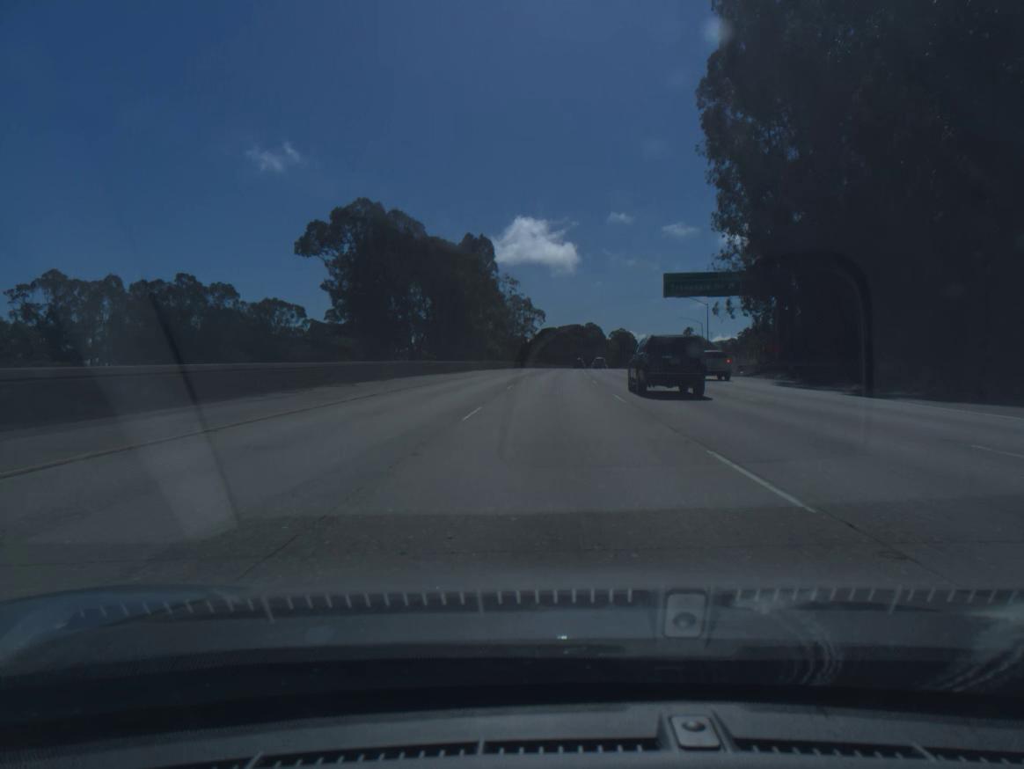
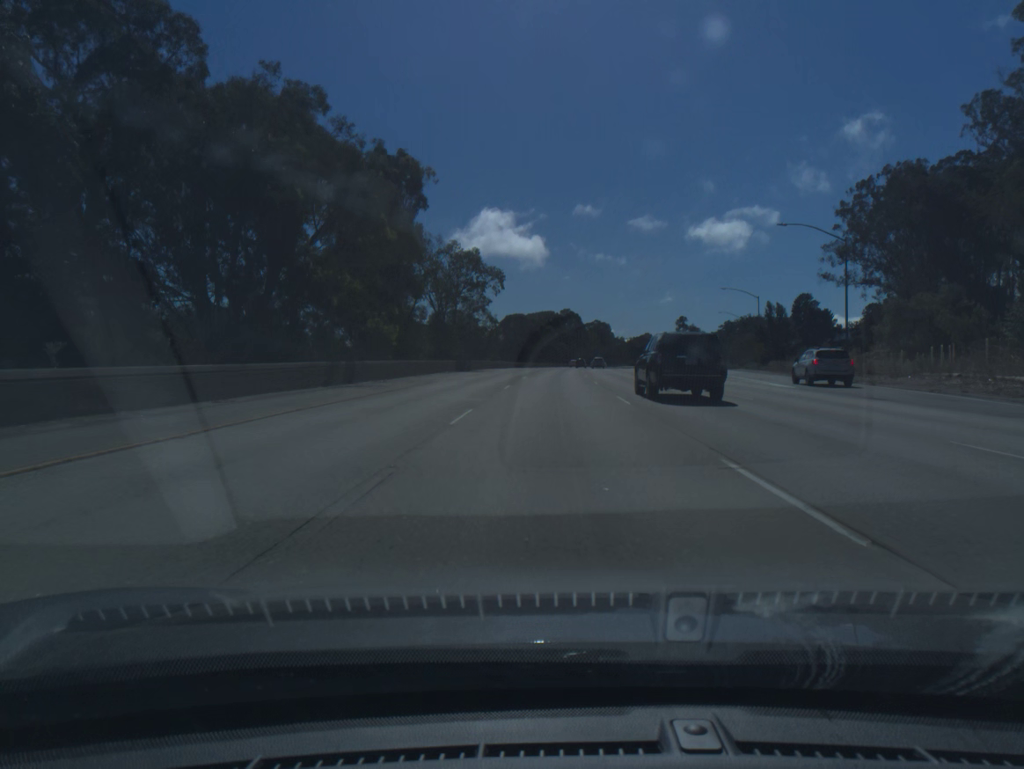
(+1.2, +59.2) m; +2°
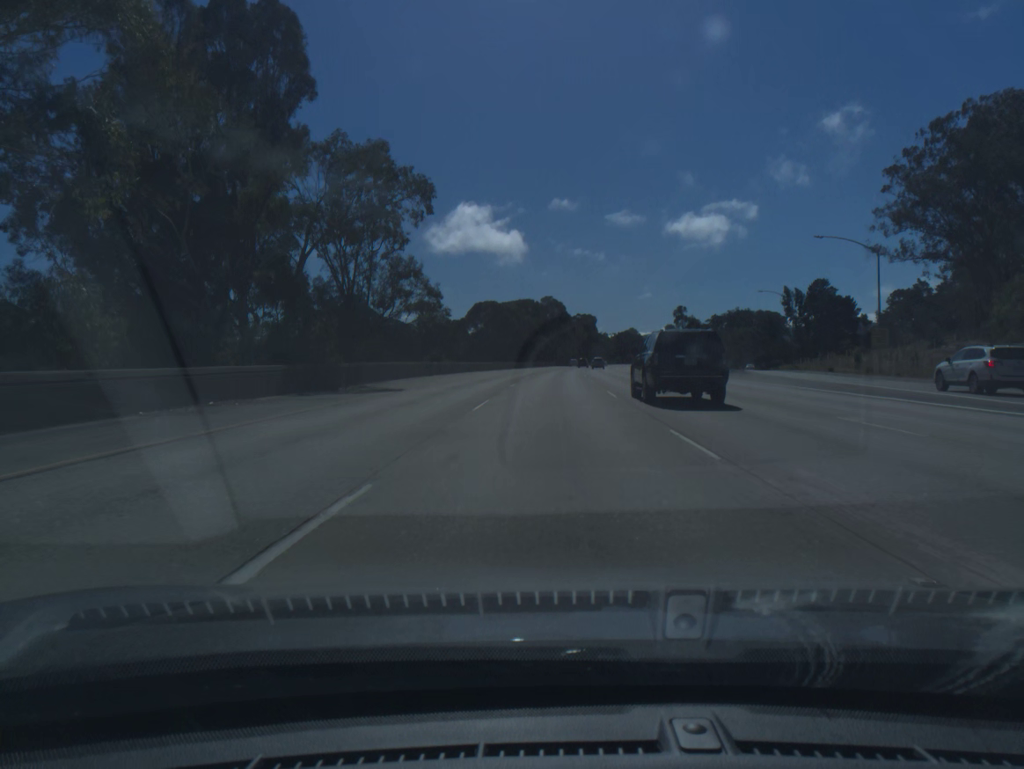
(+0.5, +39.5) m; +2°
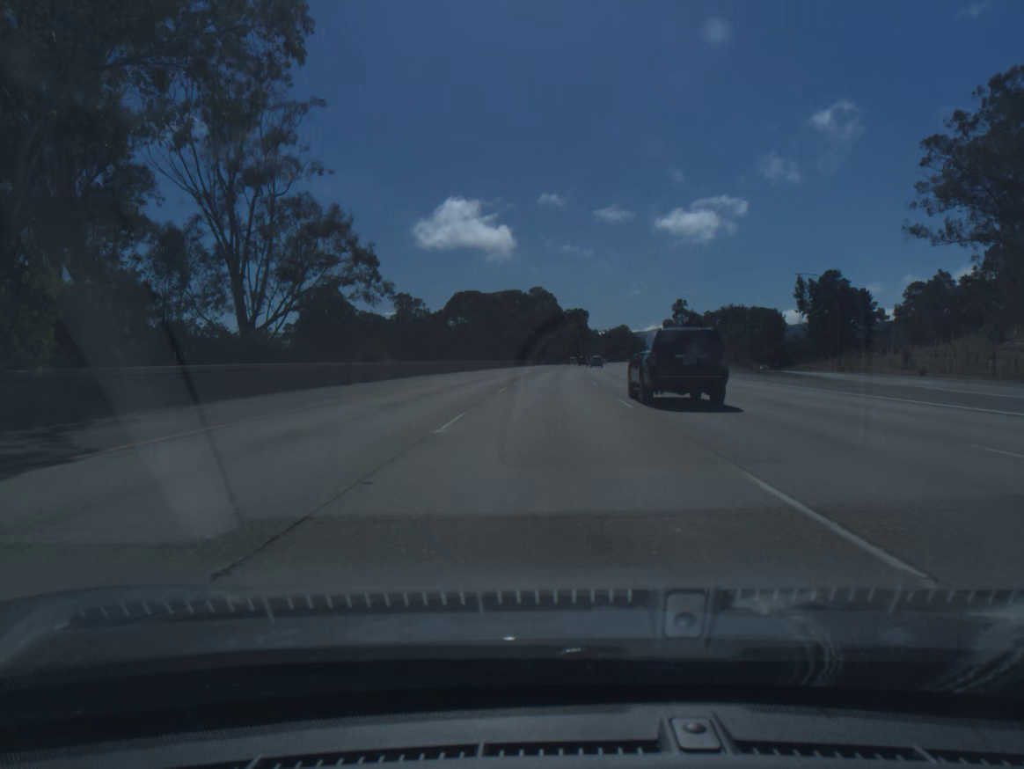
(+0.1, +19.8) m; +1°
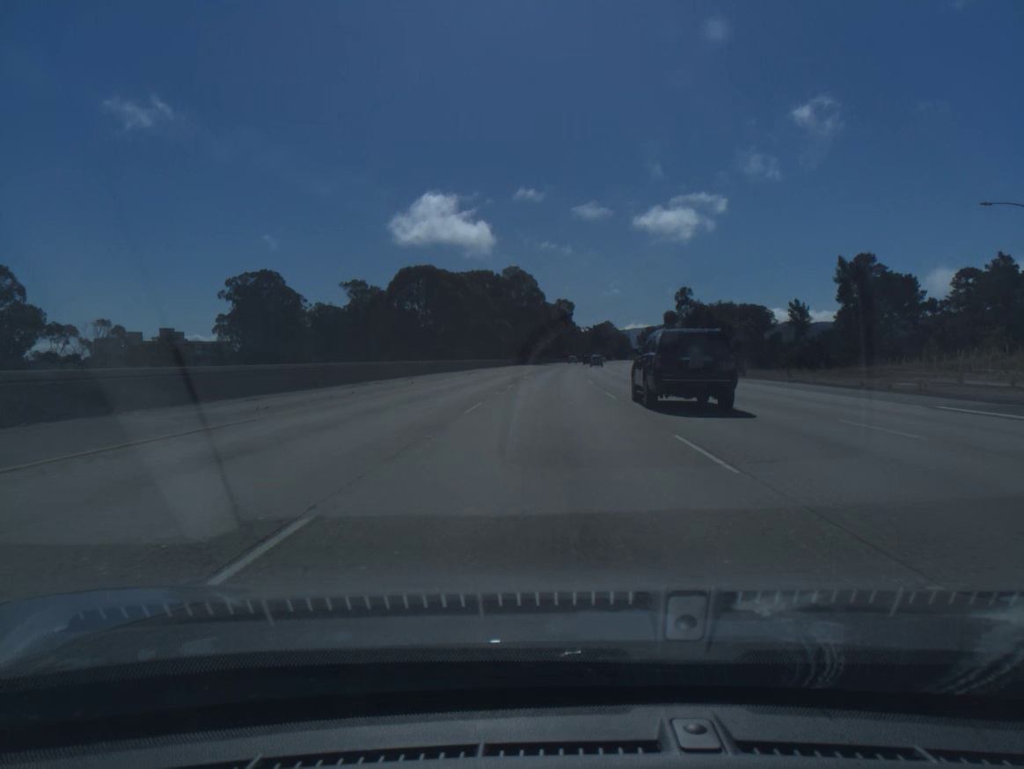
(+0.5, +39.5) m; +2°
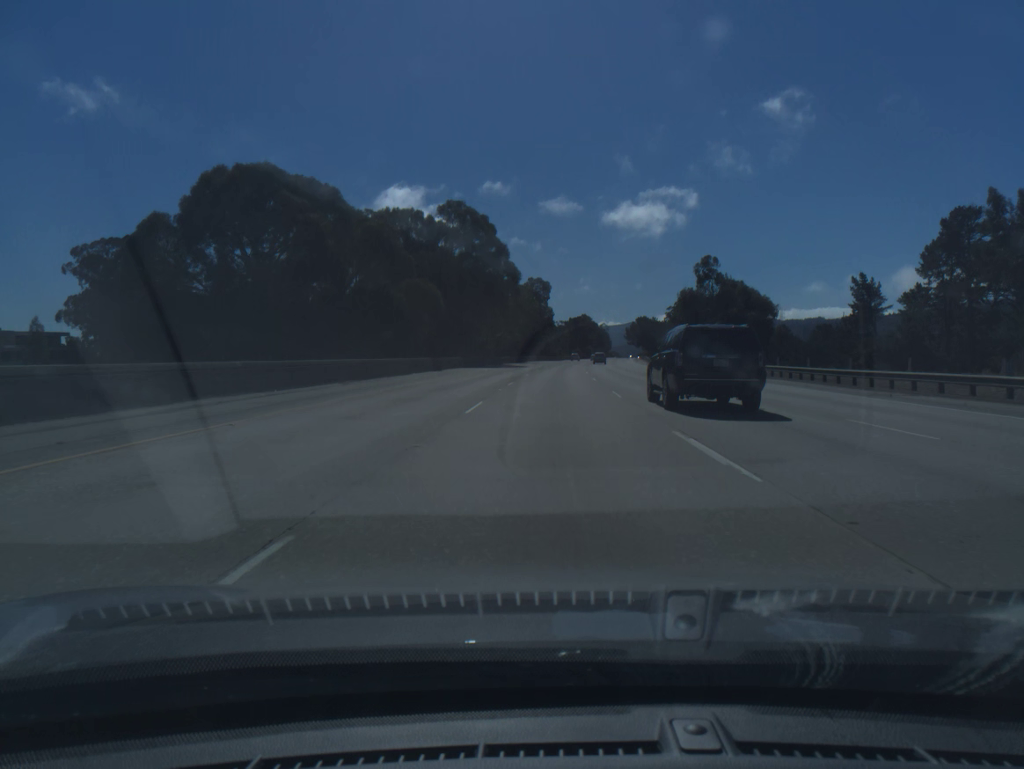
(+1.1, +59.3) m; +2°
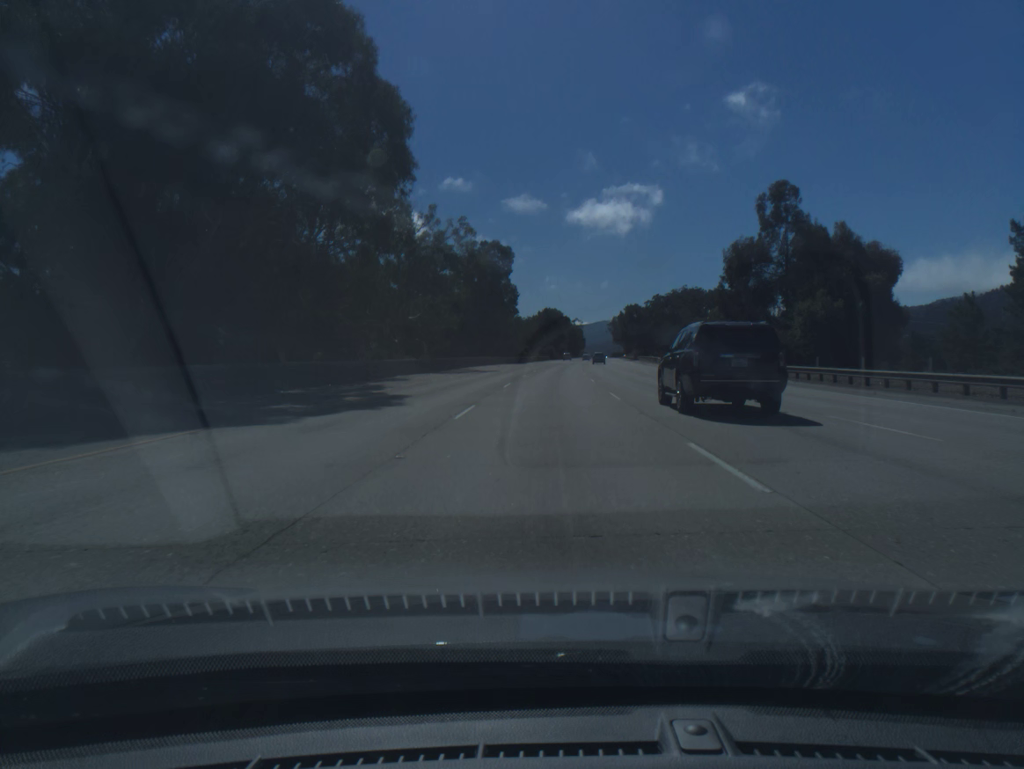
(+1.3, +59.2) m; +2°
